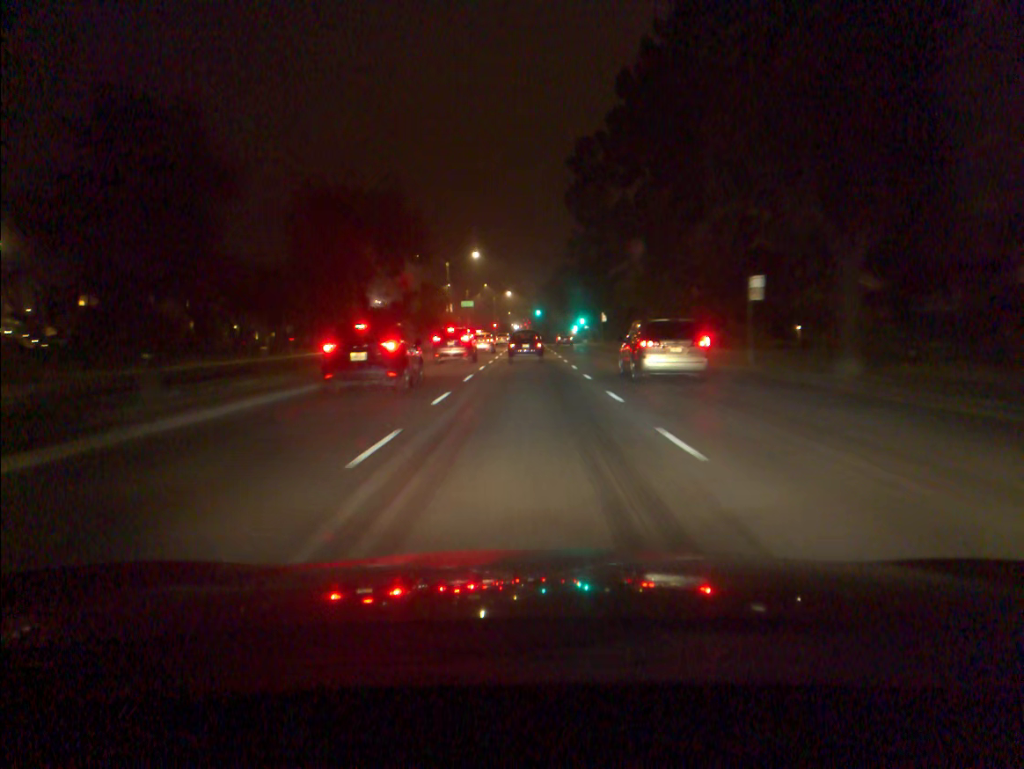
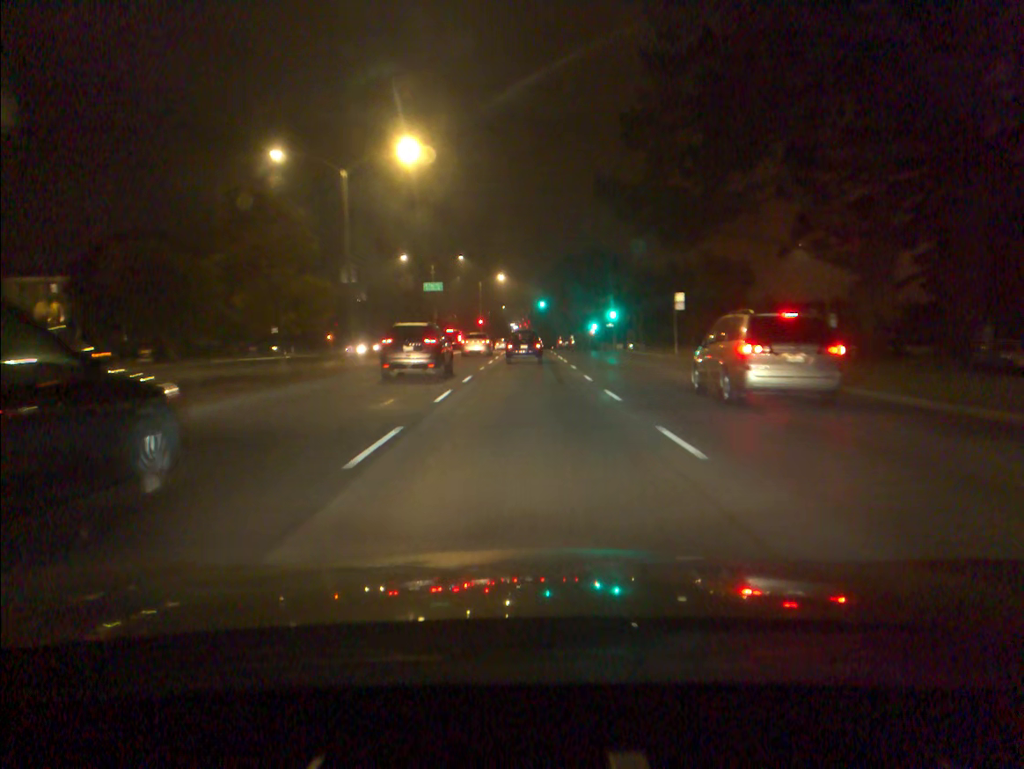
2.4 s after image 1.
(0.0, +43.8) m; 0°
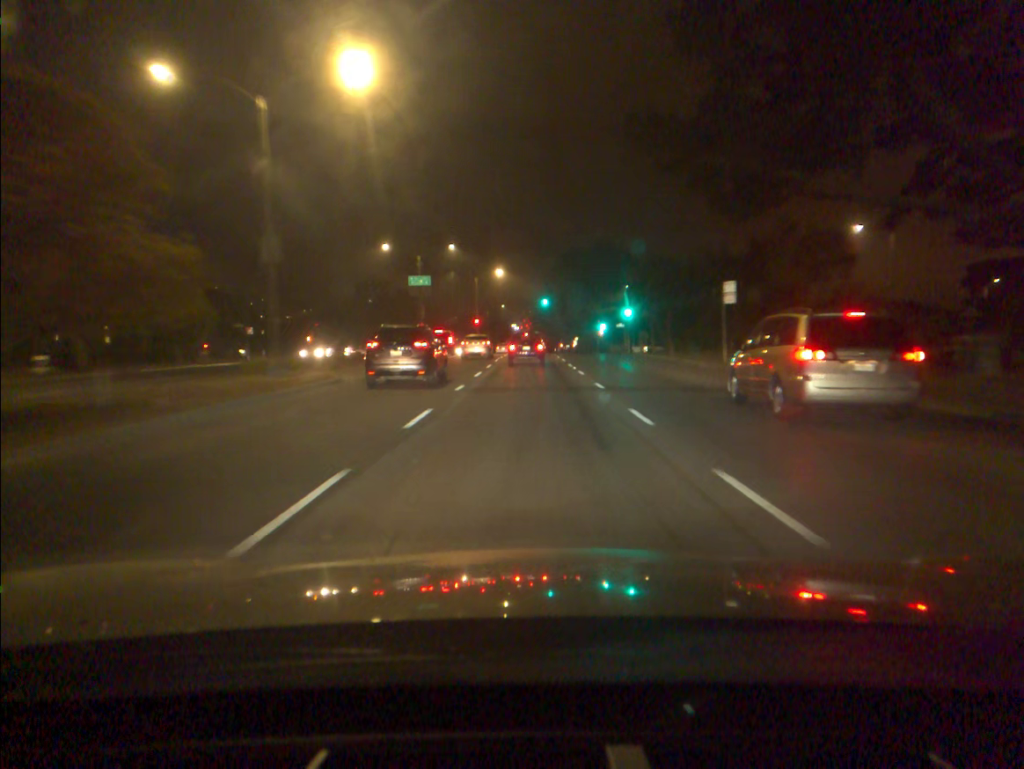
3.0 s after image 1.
(0.0, +10.7) m; 0°
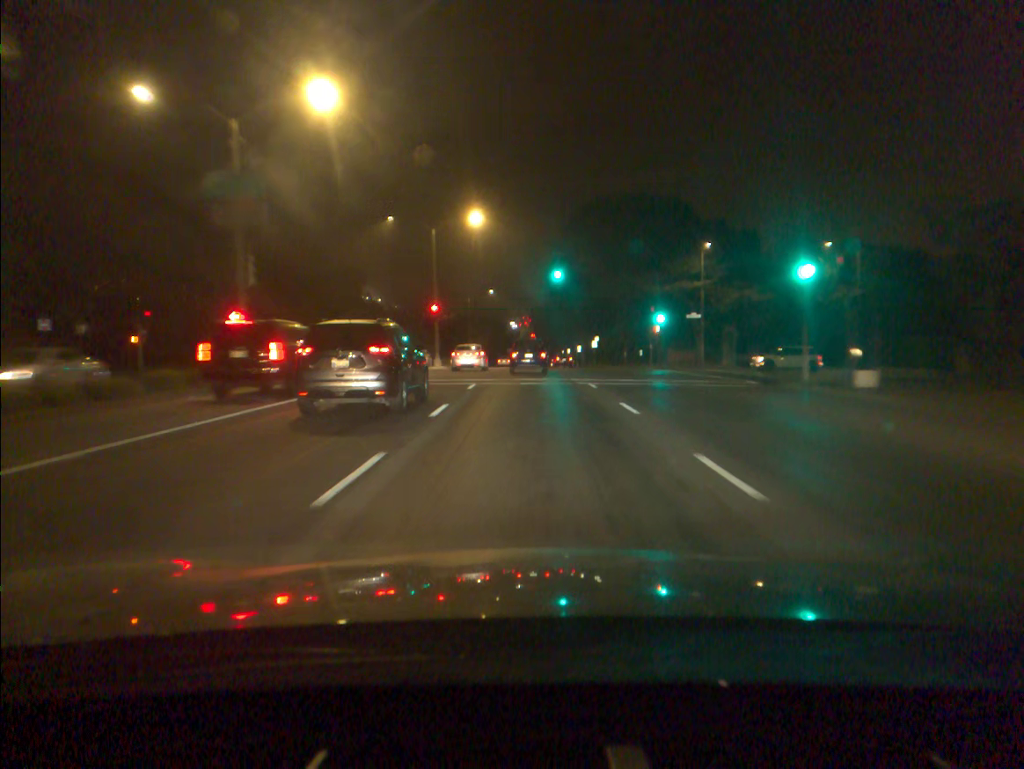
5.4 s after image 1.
(0.0, +42.2) m; 0°
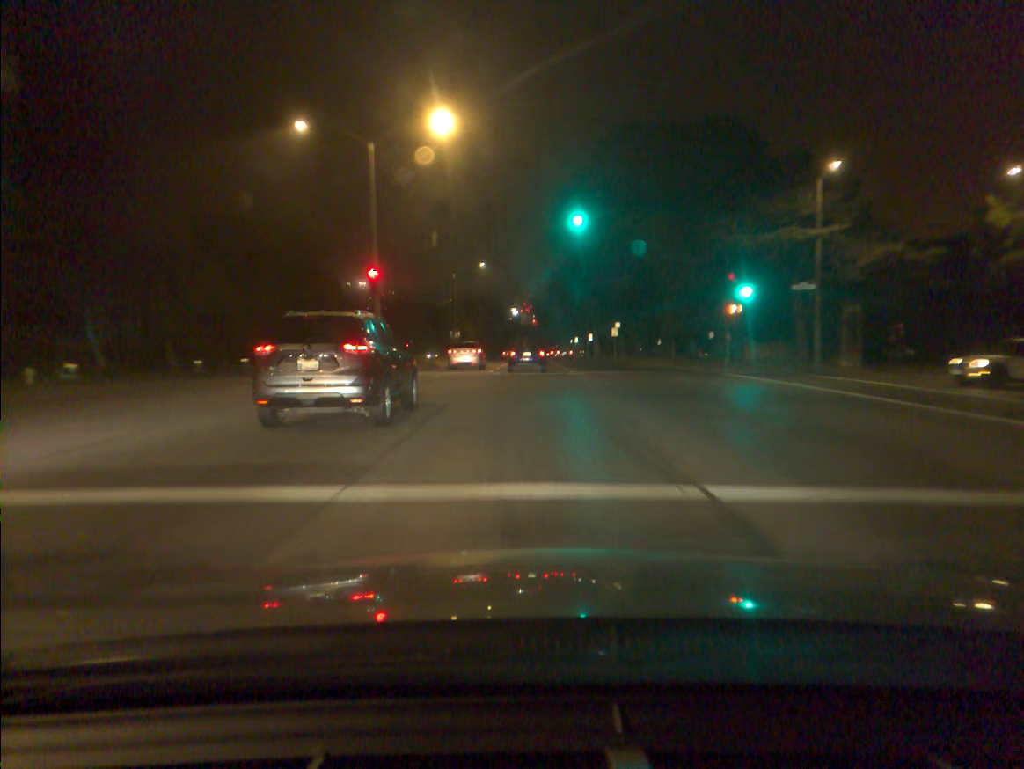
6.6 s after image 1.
(0.0, +20.8) m; 0°
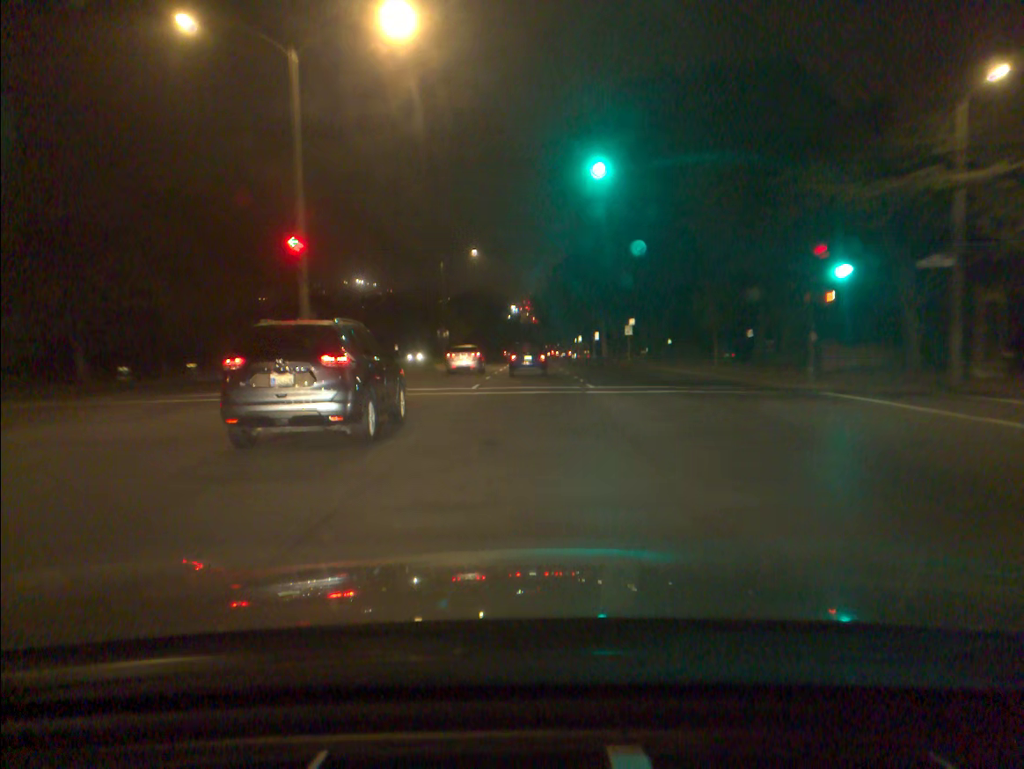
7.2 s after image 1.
(0.0, +10.4) m; 0°
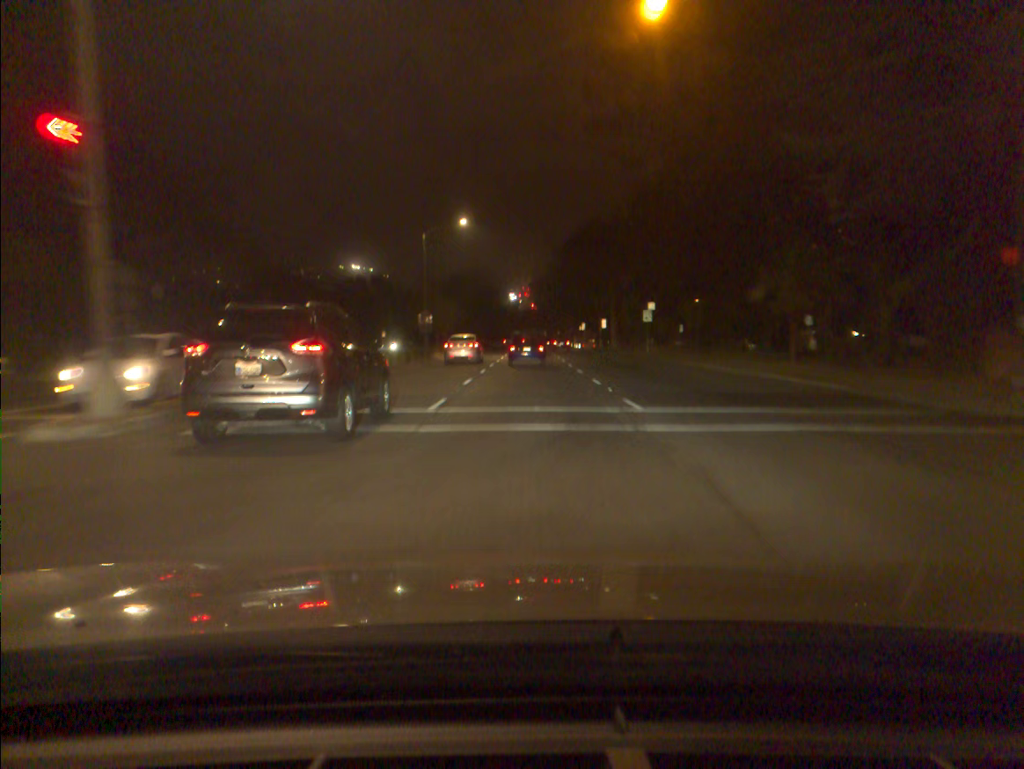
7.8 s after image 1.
(0.0, +10.4) m; 0°
